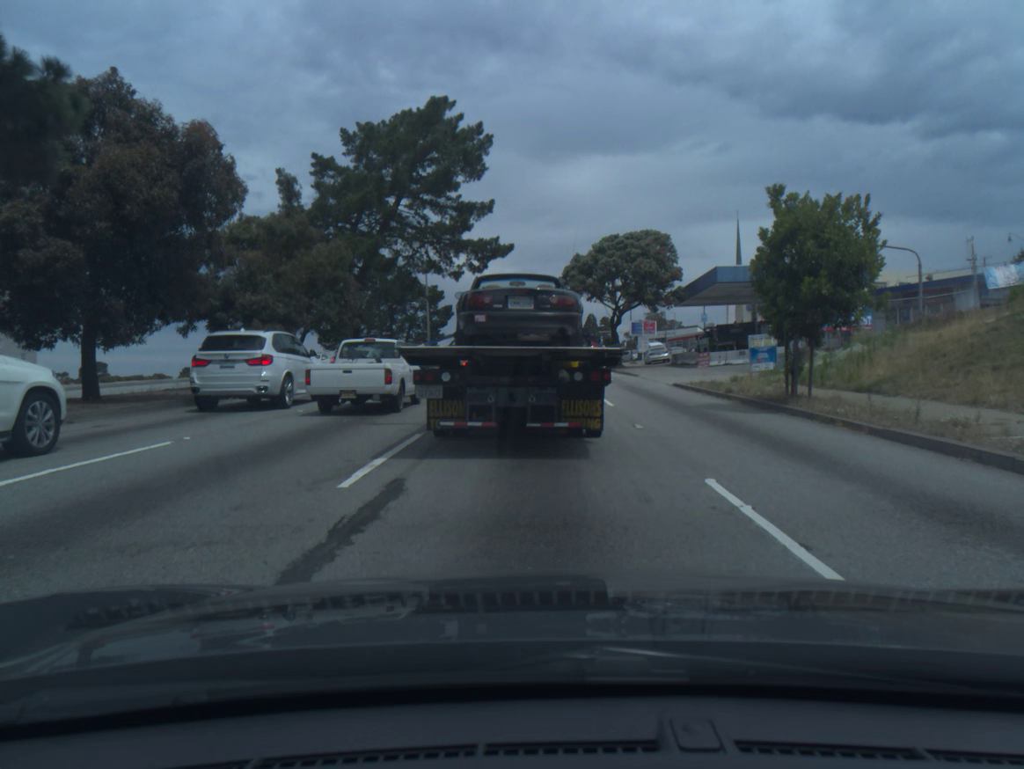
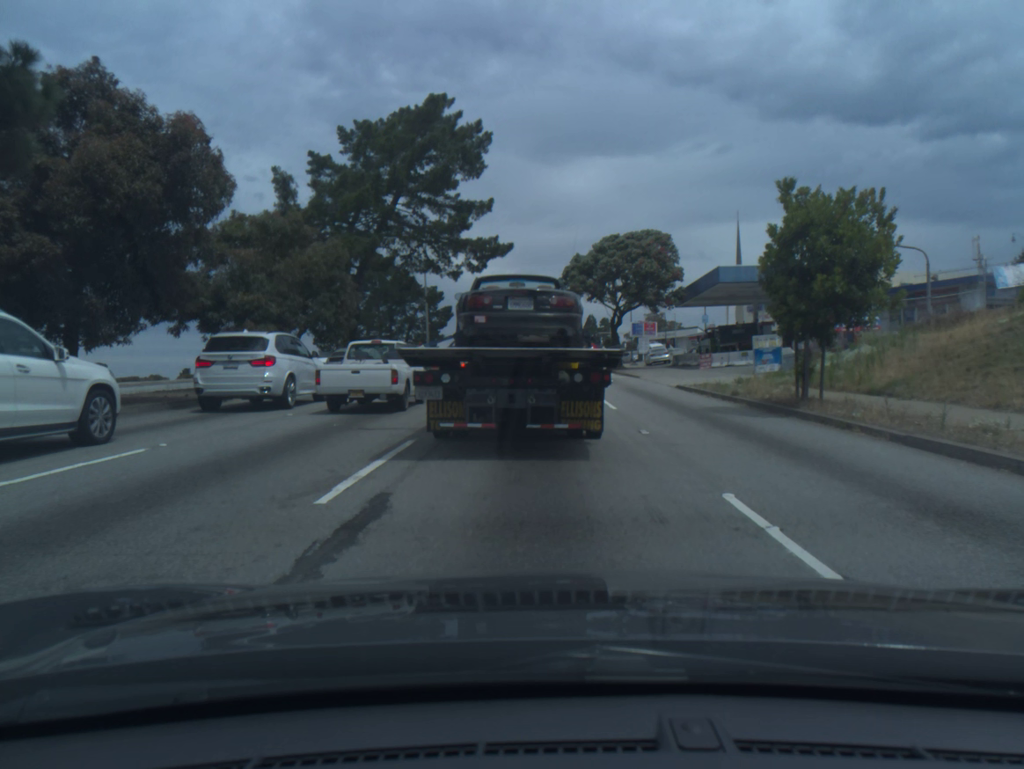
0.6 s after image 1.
(0.0, +0.7) m; 0°
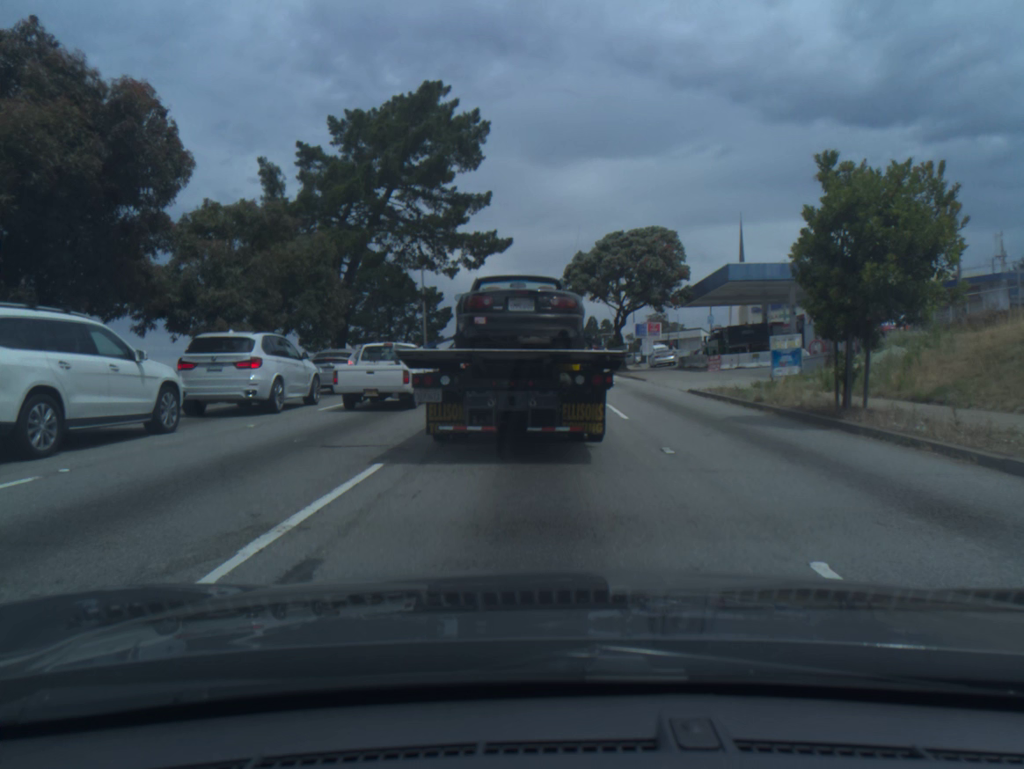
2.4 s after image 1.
(0.0, +2.1) m; 0°
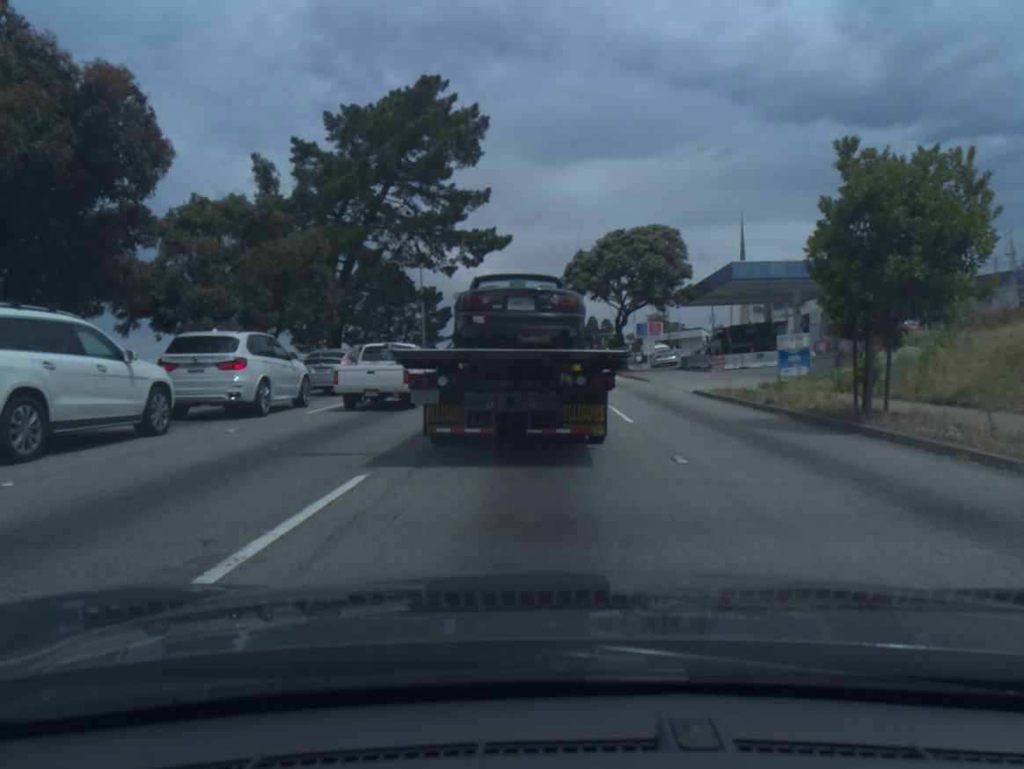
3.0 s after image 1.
(0.0, +0.8) m; 0°
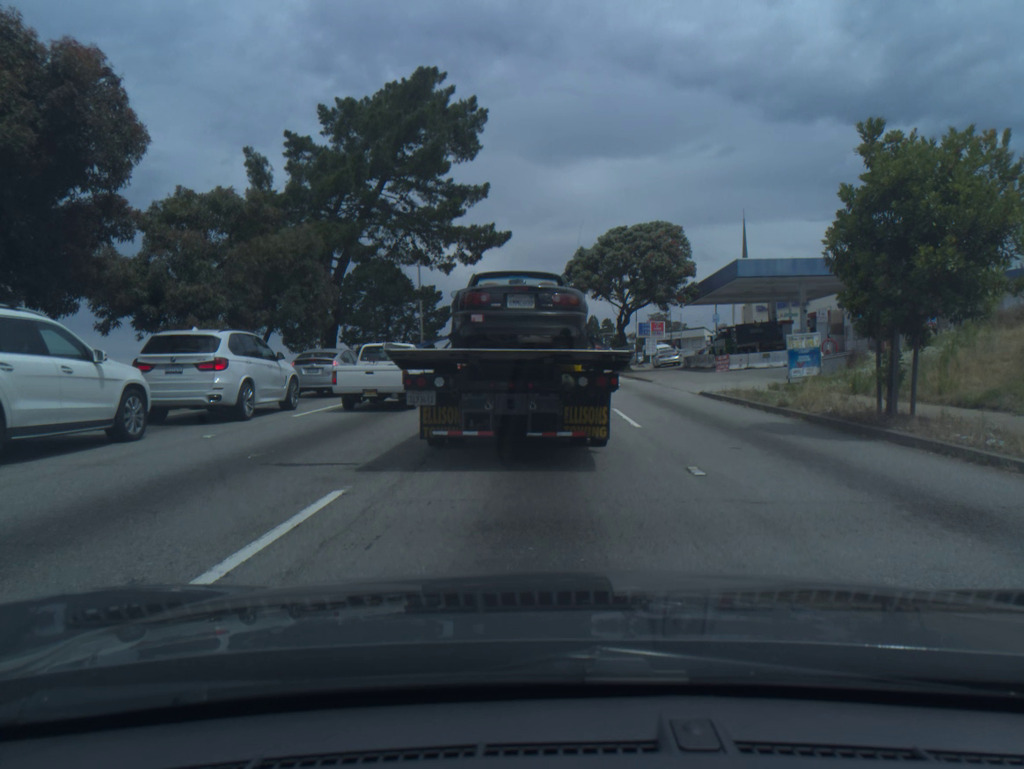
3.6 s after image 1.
(0.0, +0.9) m; 0°
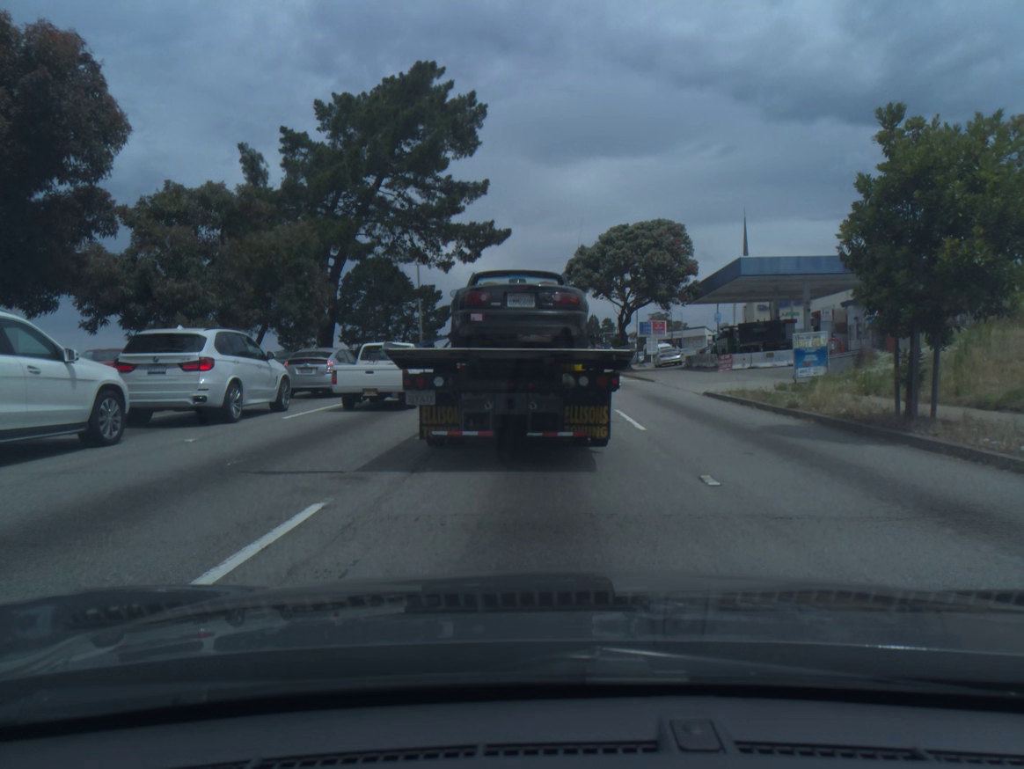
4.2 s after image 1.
(0.0, +0.7) m; 0°
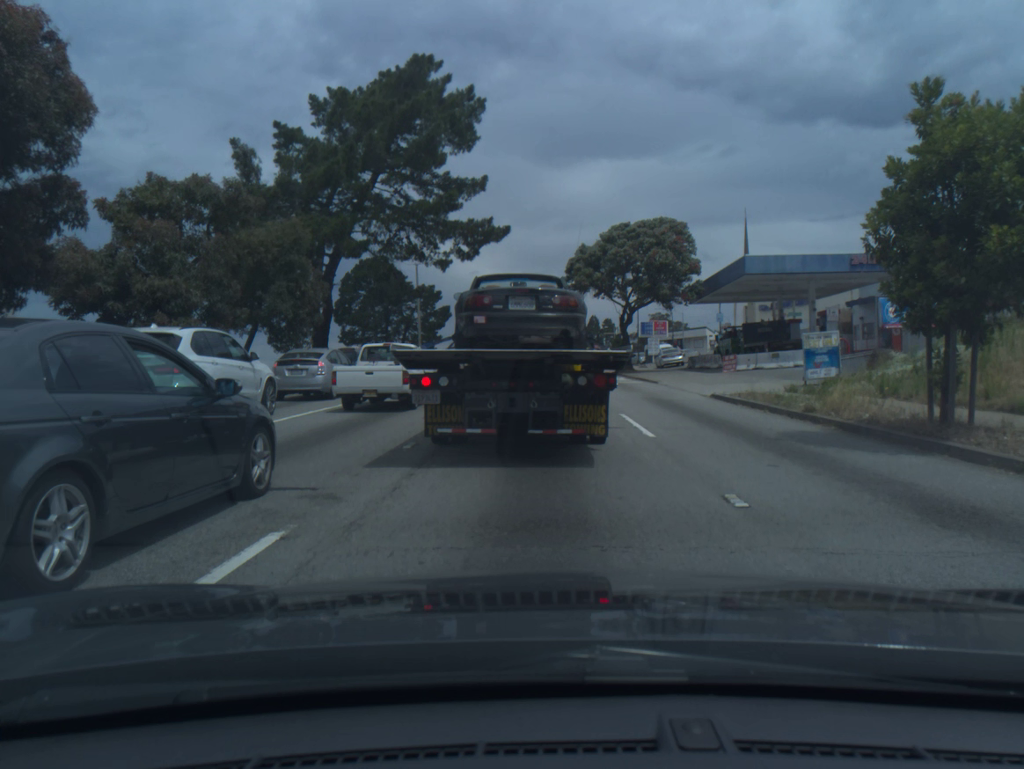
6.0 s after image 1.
(0.0, +1.0) m; 0°
